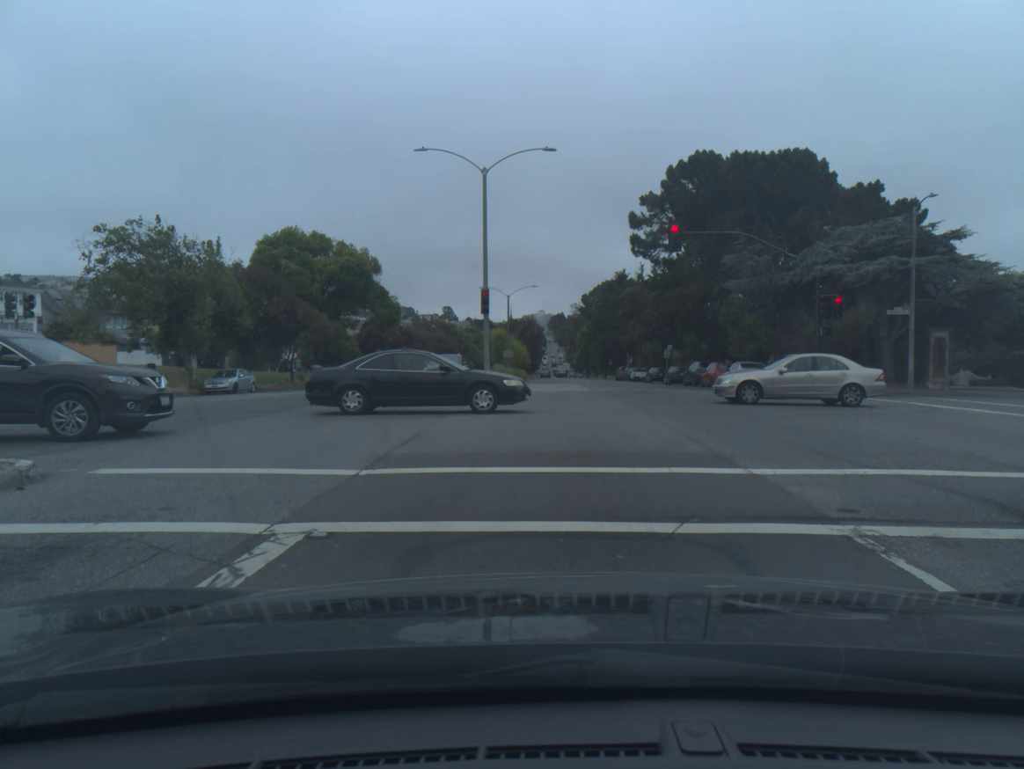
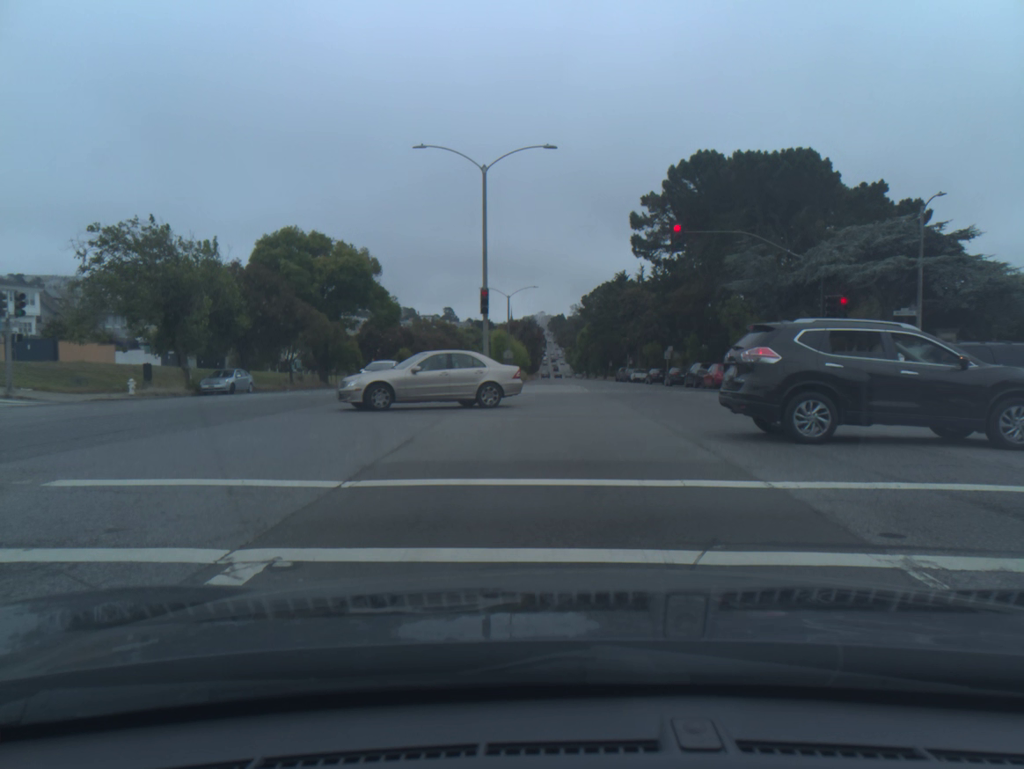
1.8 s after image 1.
(0.0, +0.8) m; 0°
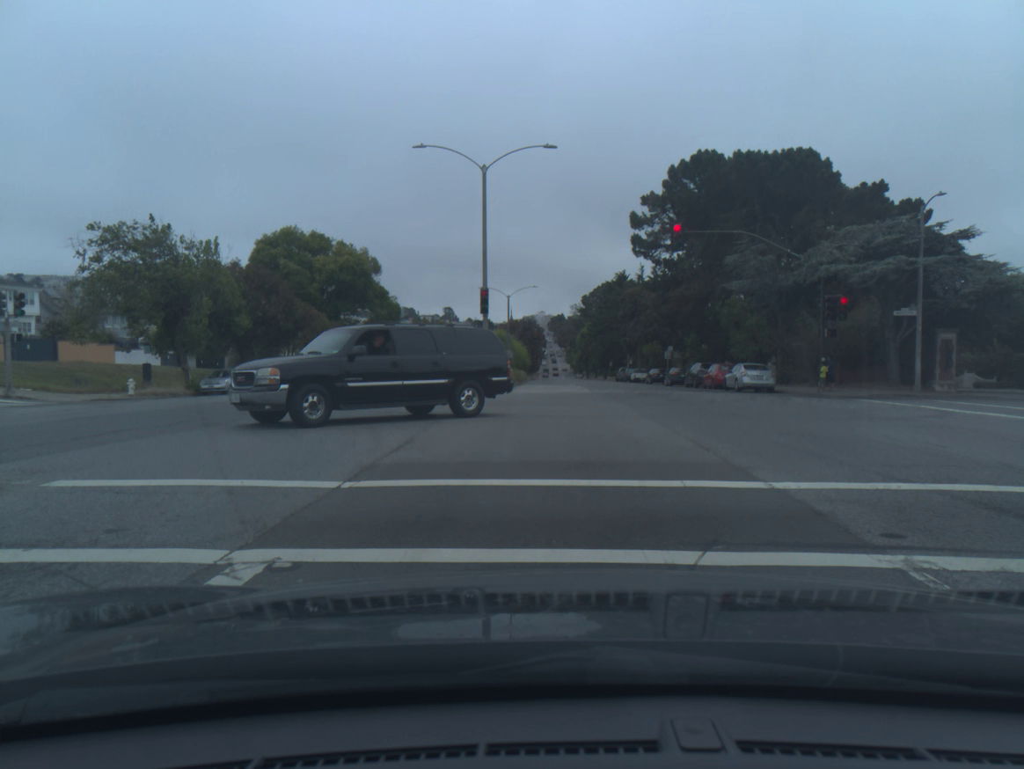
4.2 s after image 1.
(0.0, 0.0) m; 0°
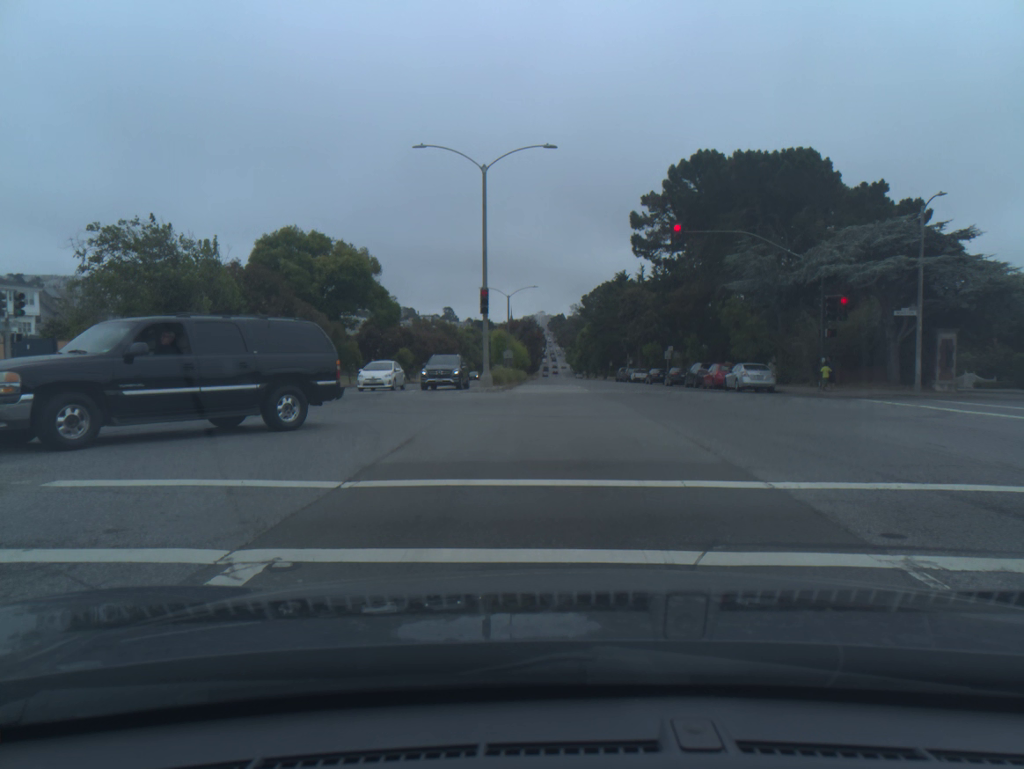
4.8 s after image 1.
(0.0, 0.0) m; 0°
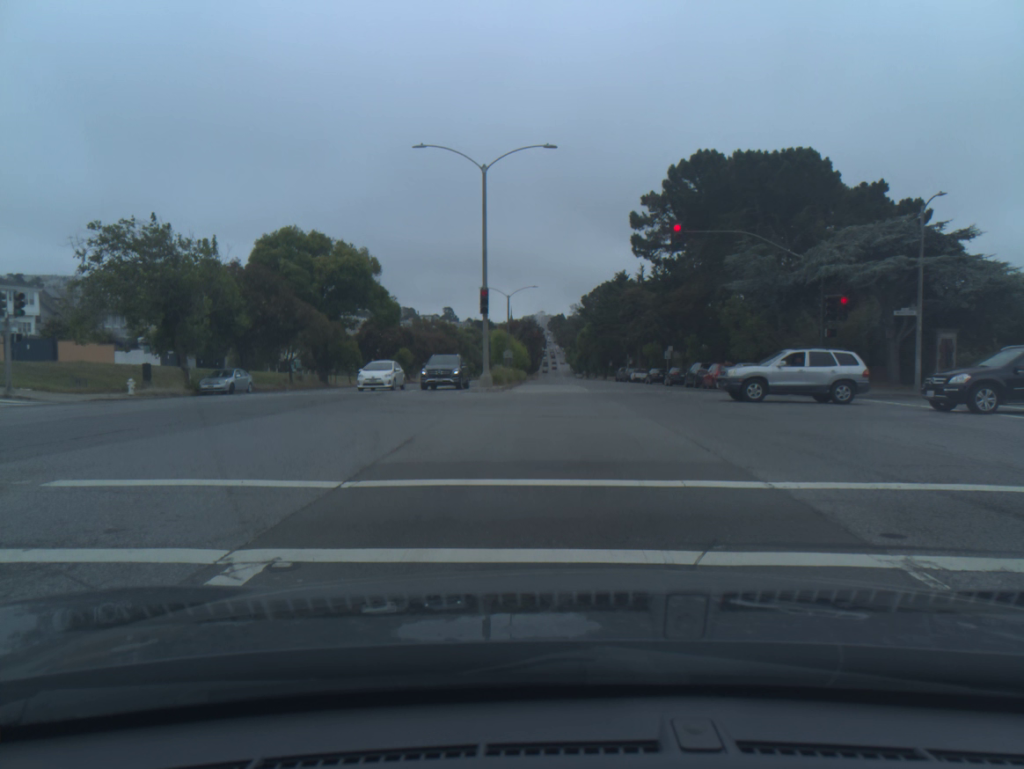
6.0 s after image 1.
(0.0, 0.0) m; 0°
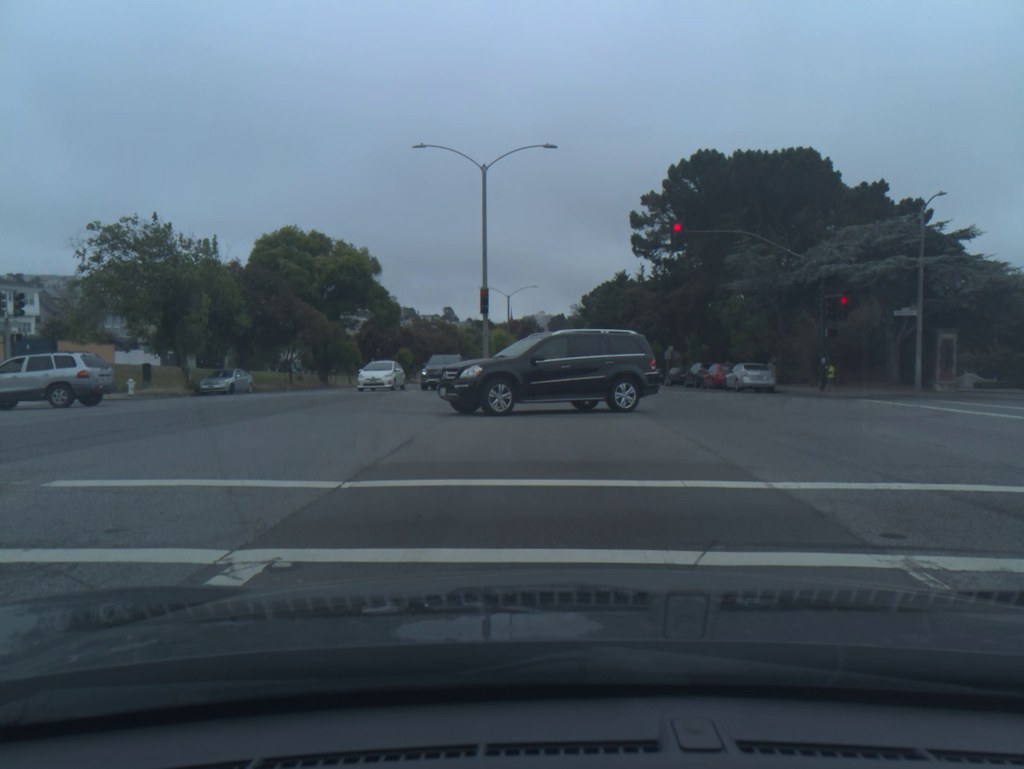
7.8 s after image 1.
(0.0, 0.0) m; 0°
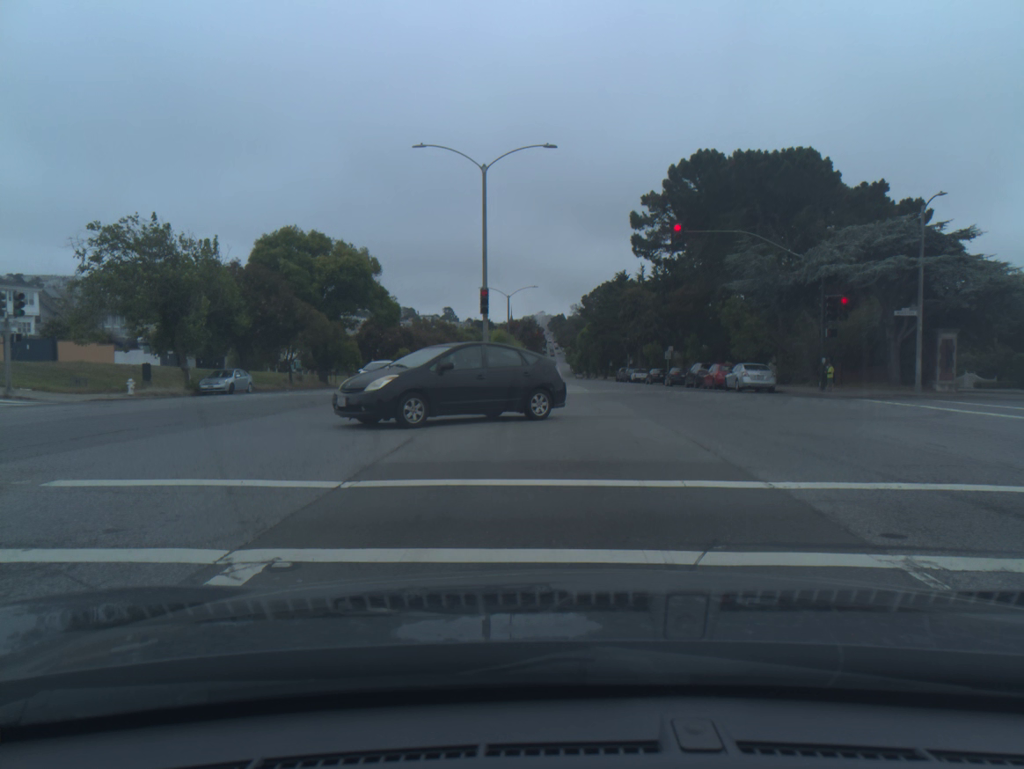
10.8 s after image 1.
(+0.1, -0.1) m; 0°
